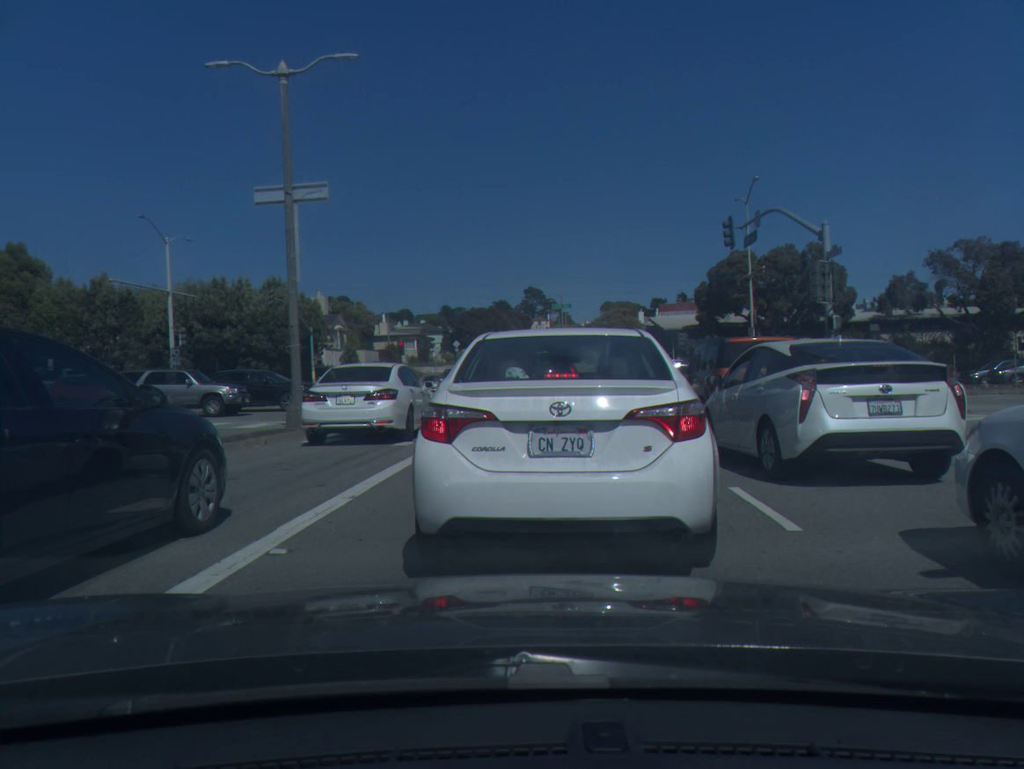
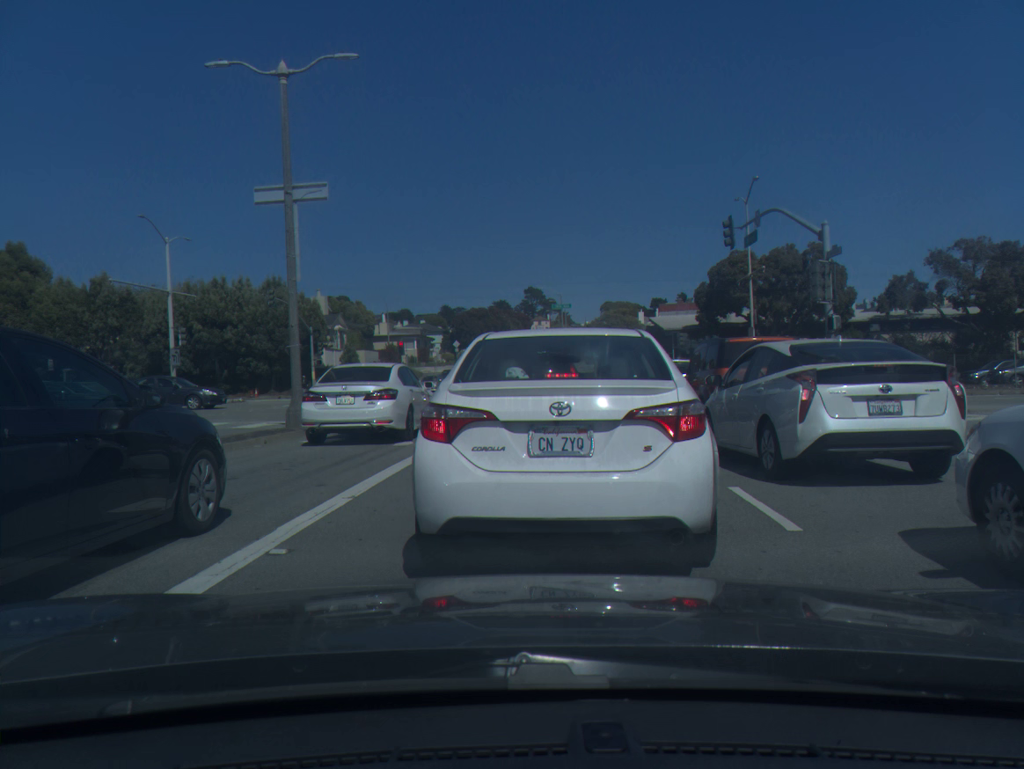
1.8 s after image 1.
(0.0, 0.0) m; 0°
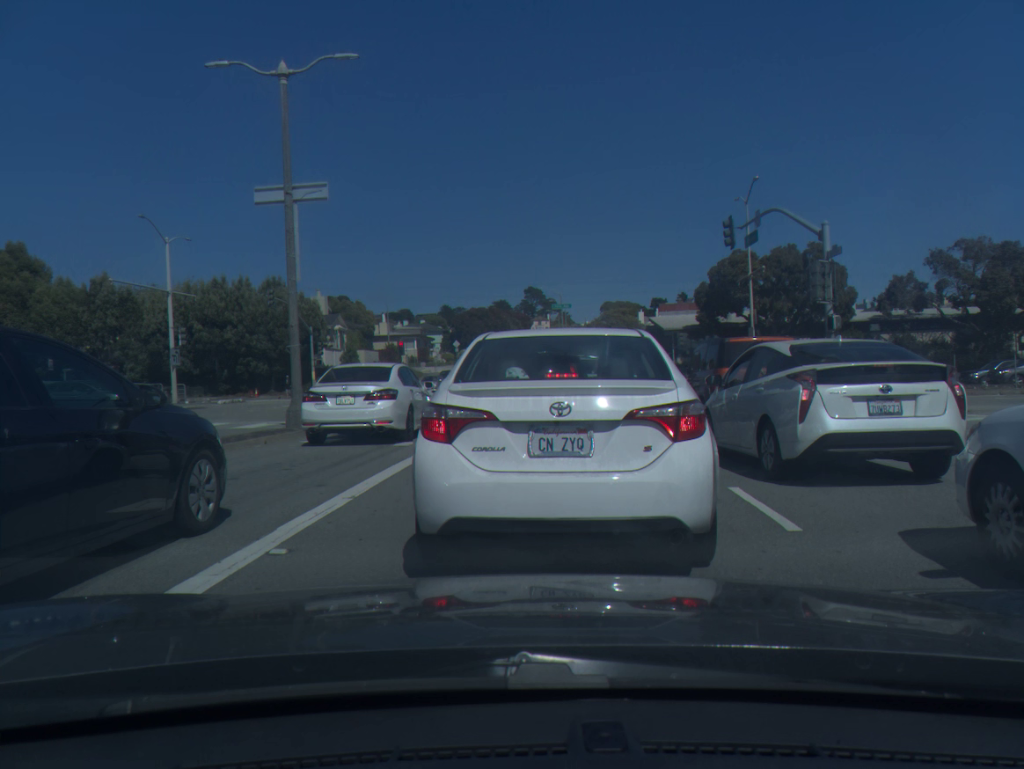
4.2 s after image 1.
(0.0, 0.0) m; 0°
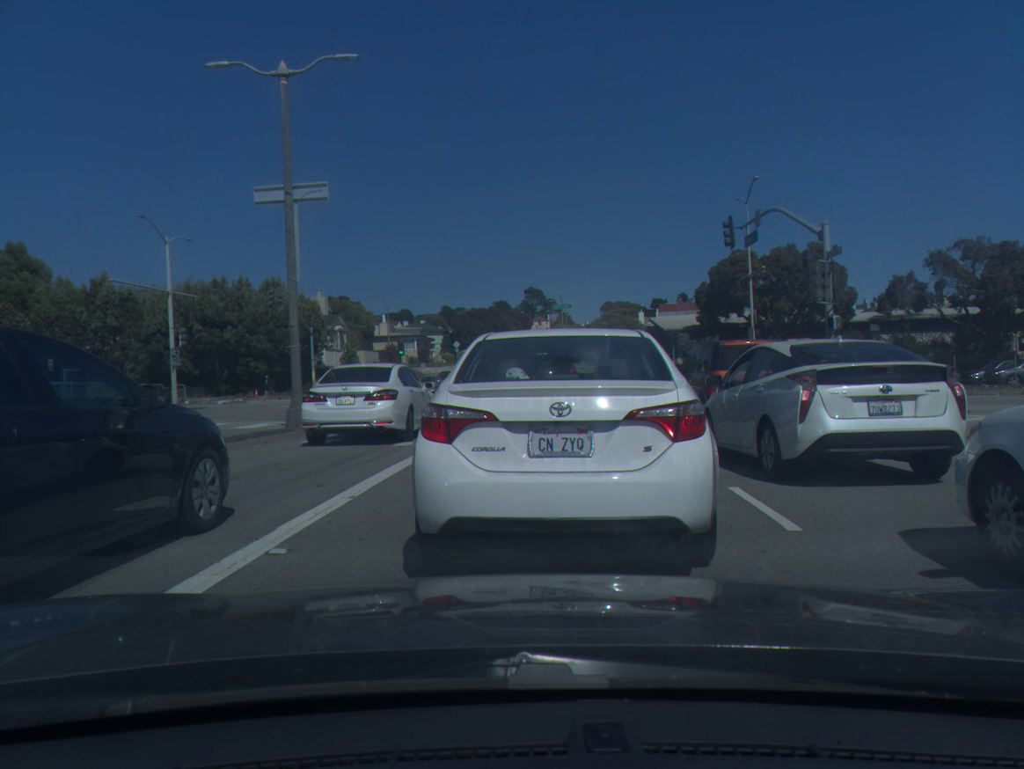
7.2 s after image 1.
(0.0, 0.0) m; +1°
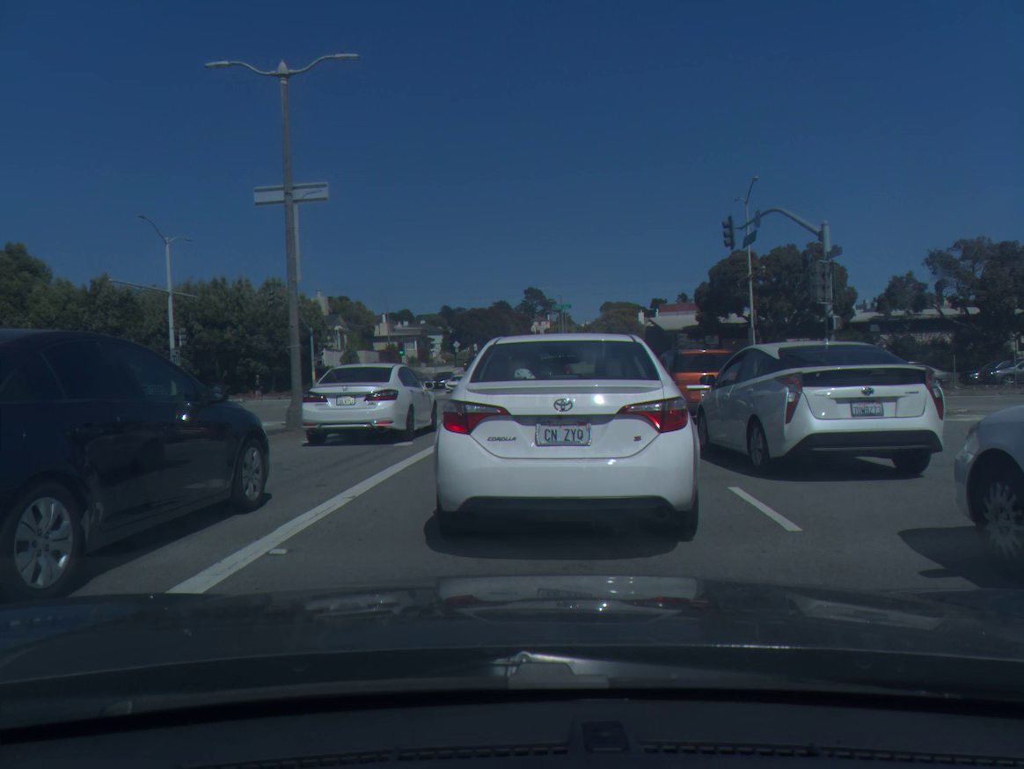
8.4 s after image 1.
(0.0, 0.0) m; 0°
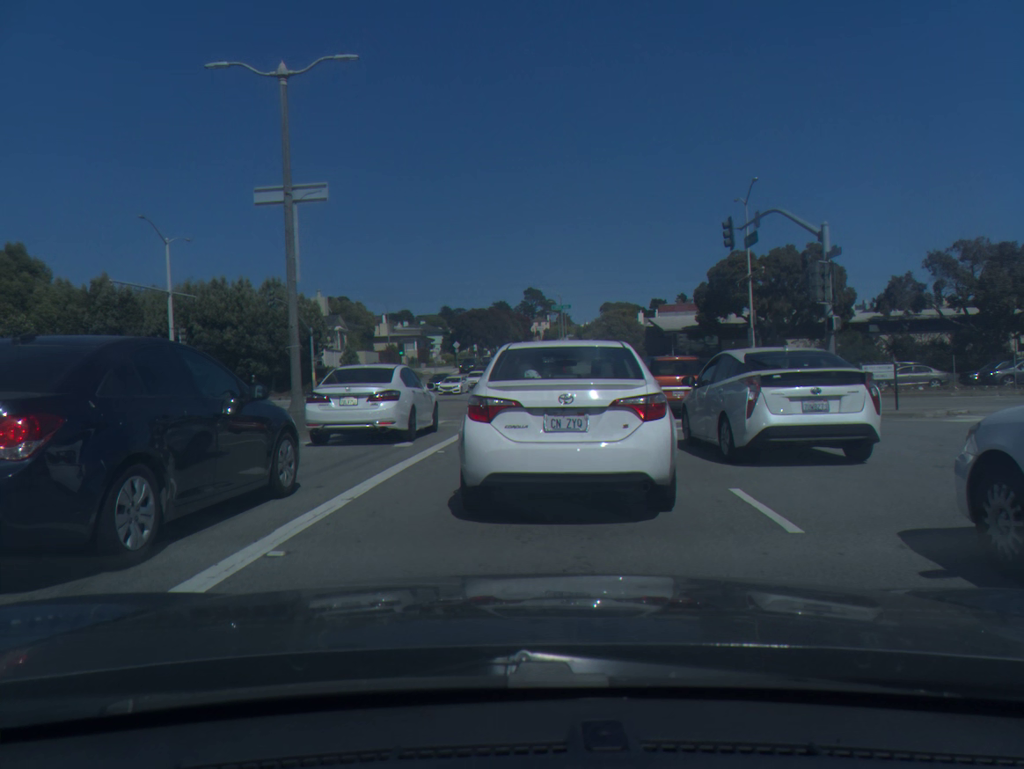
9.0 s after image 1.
(0.0, 0.0) m; 0°
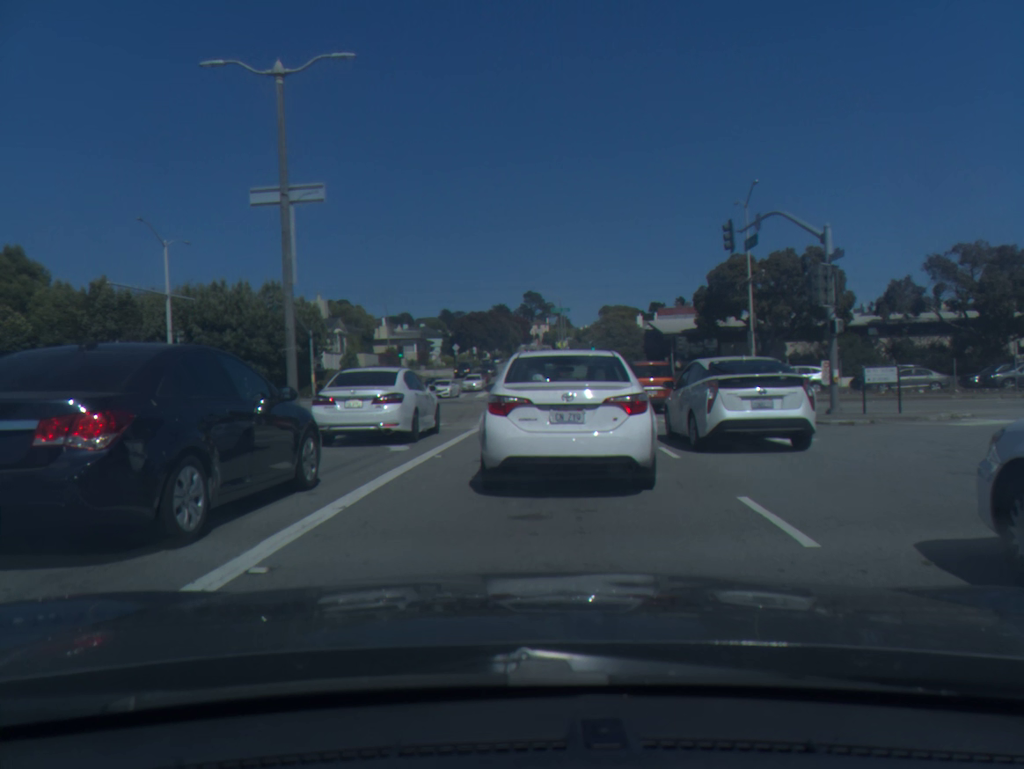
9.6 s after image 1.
(0.0, +0.3) m; 0°
